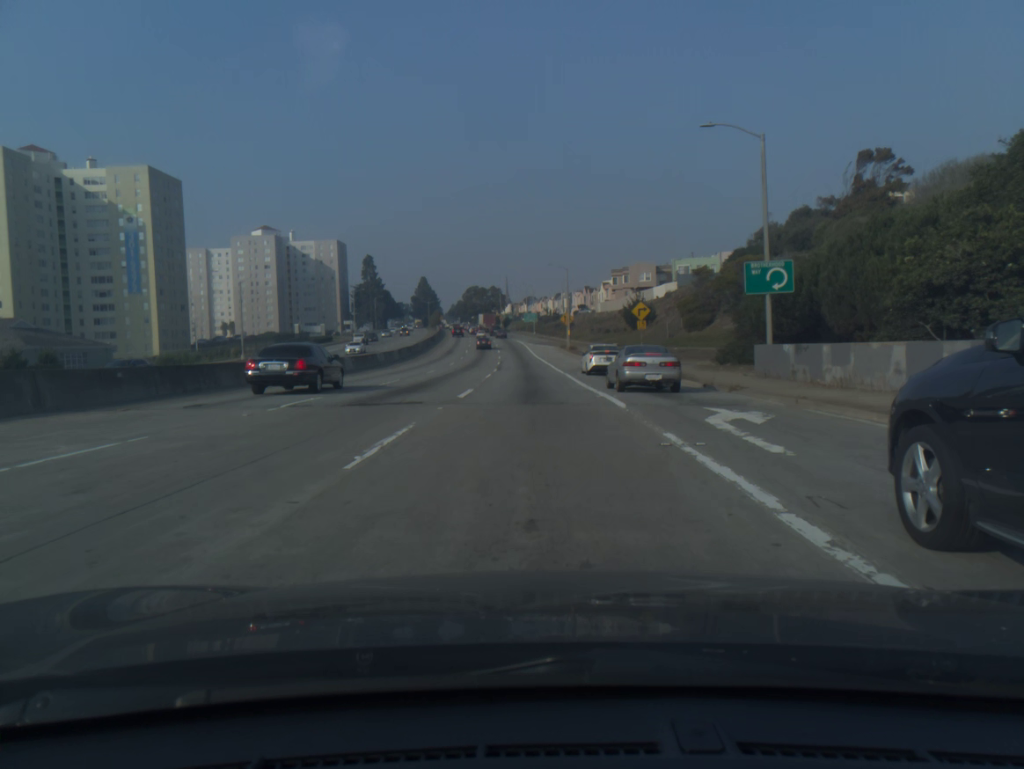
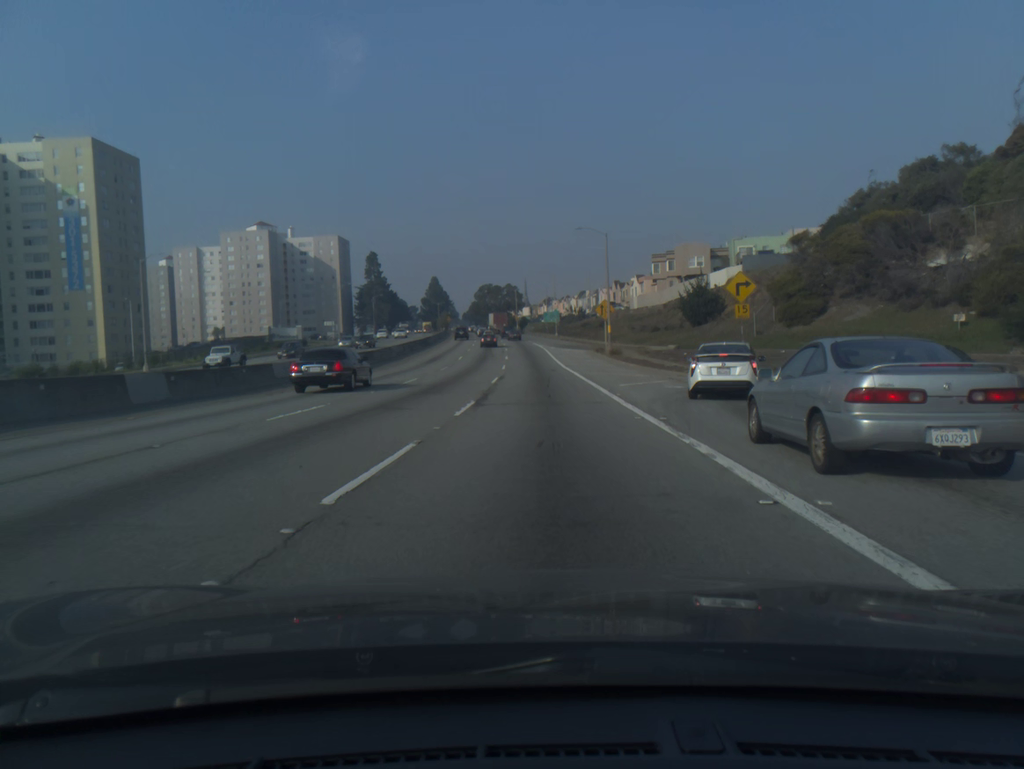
(-0.5, +27.8) m; -1°
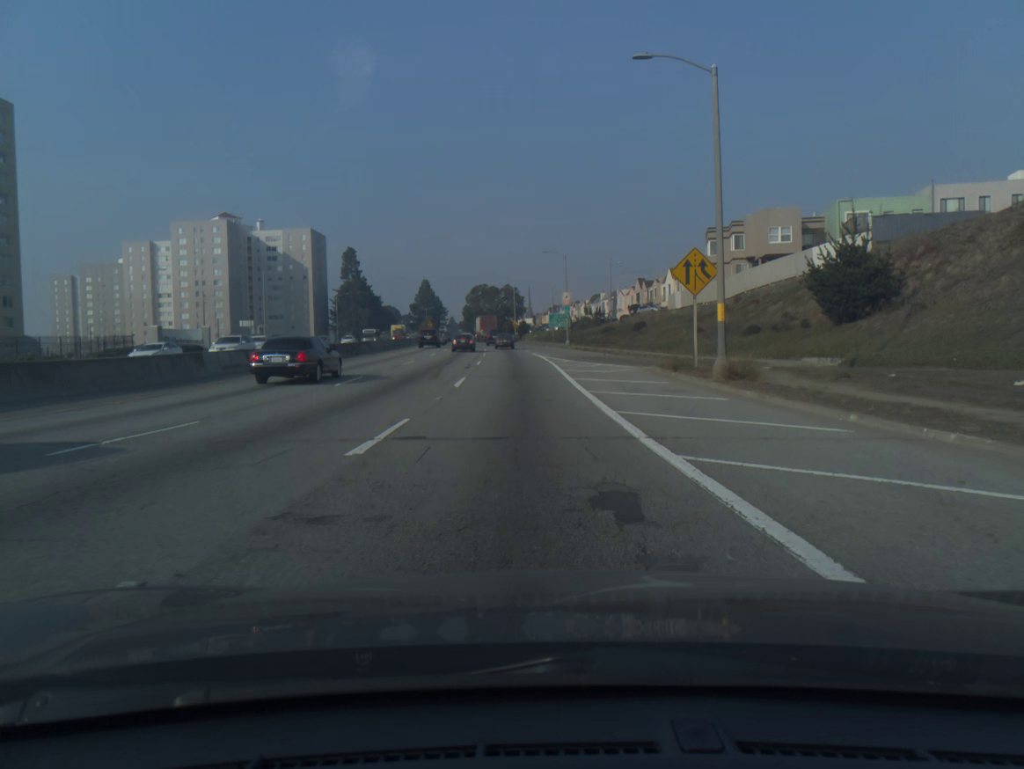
(-0.1, +36.1) m; 0°
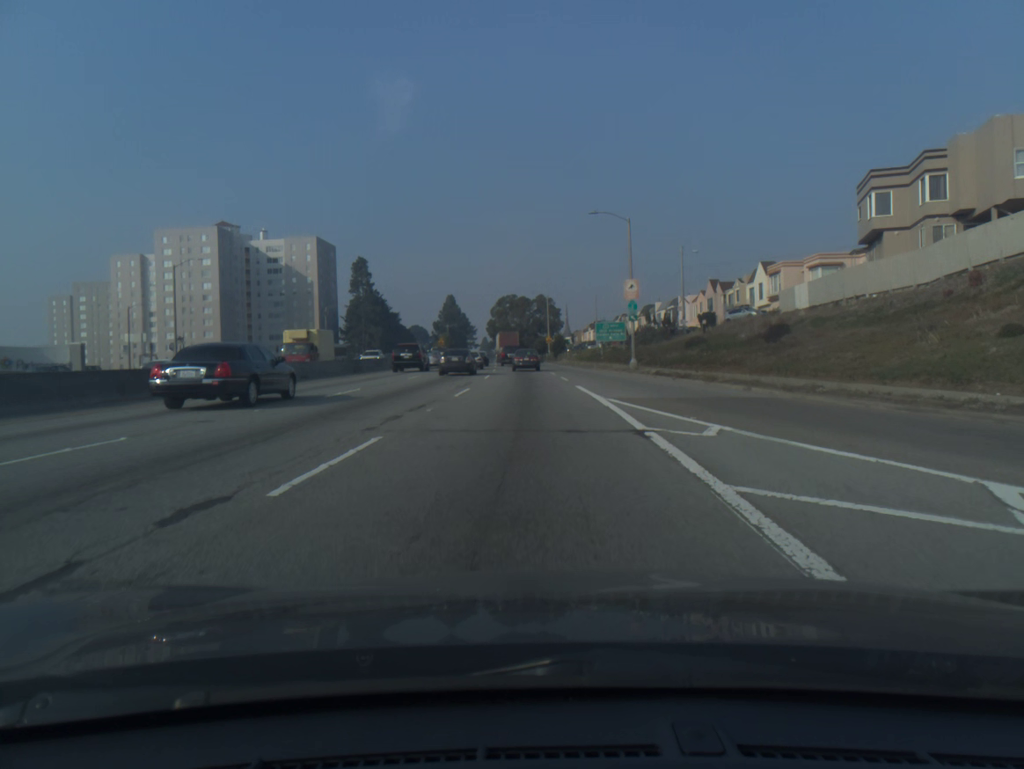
(-0.6, +32.4) m; -3°
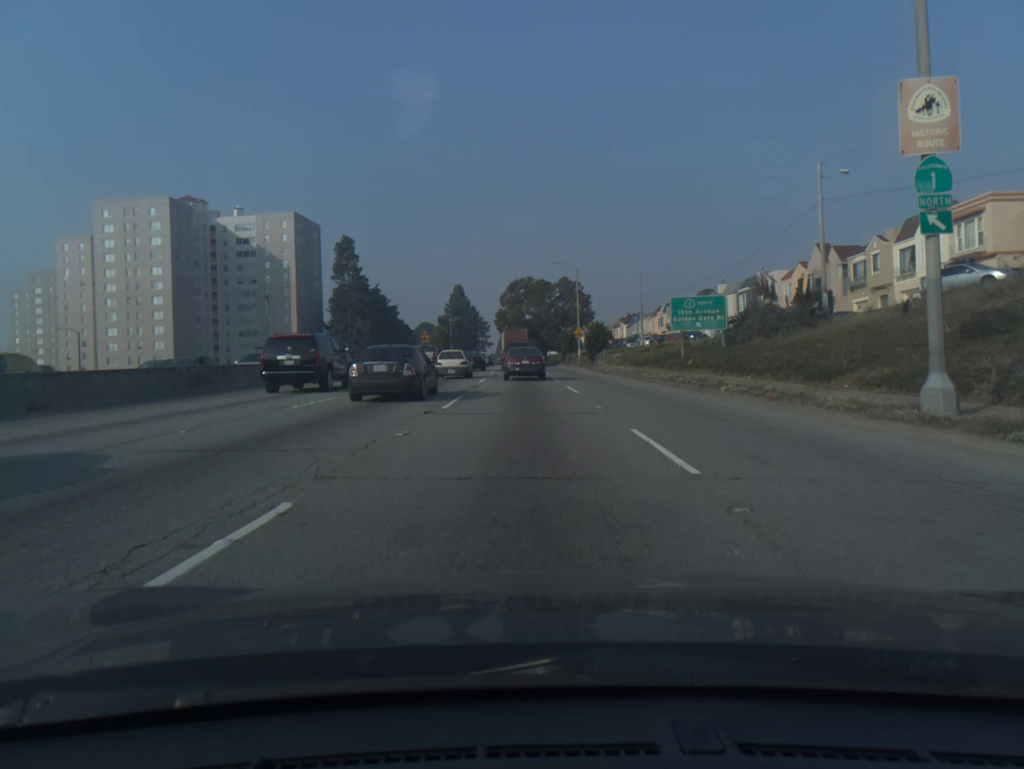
(-0.5, +34.0) m; -1°
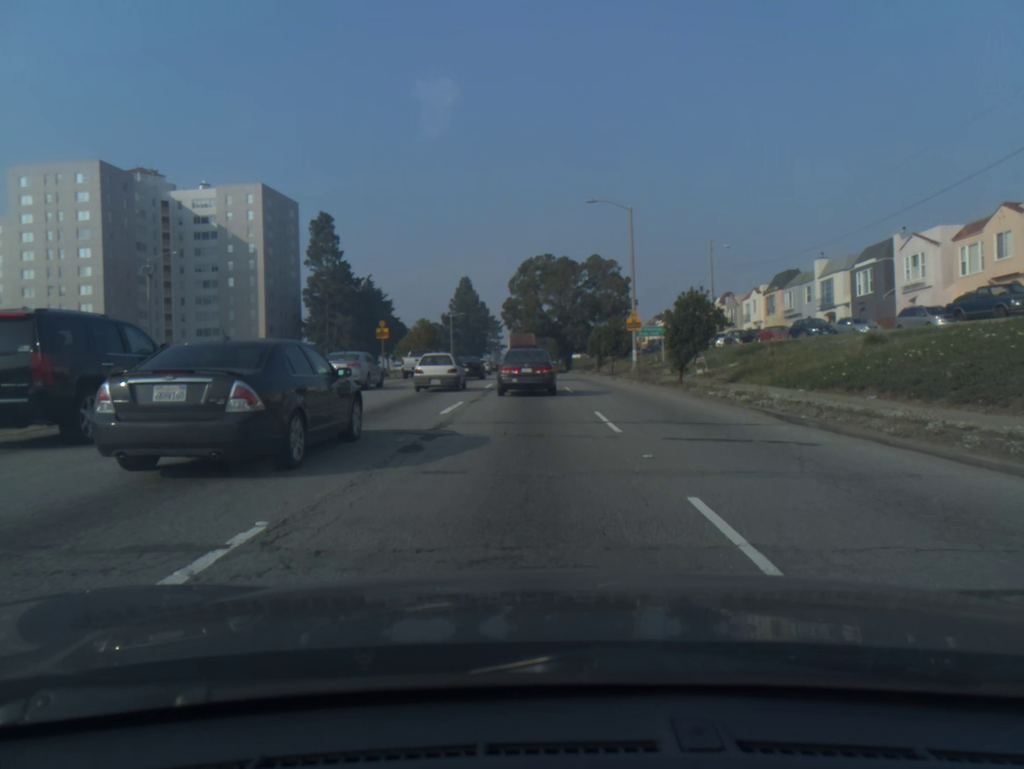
(-0.6, +30.3) m; -1°
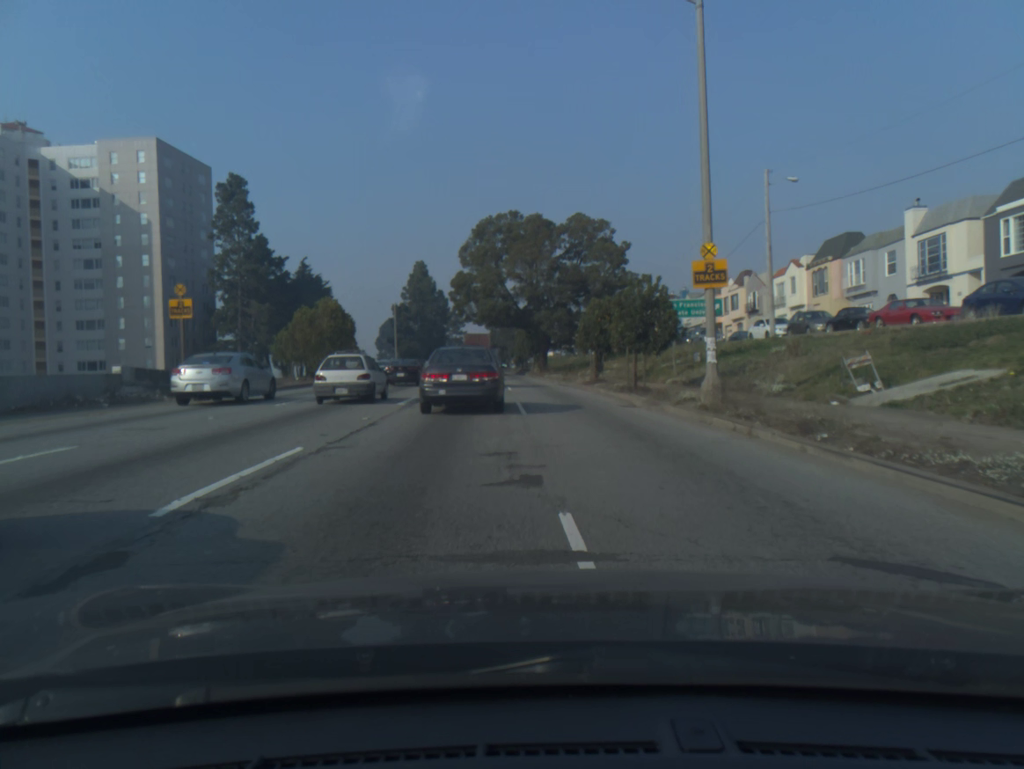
(+0.5, +24.7) m; +2°
